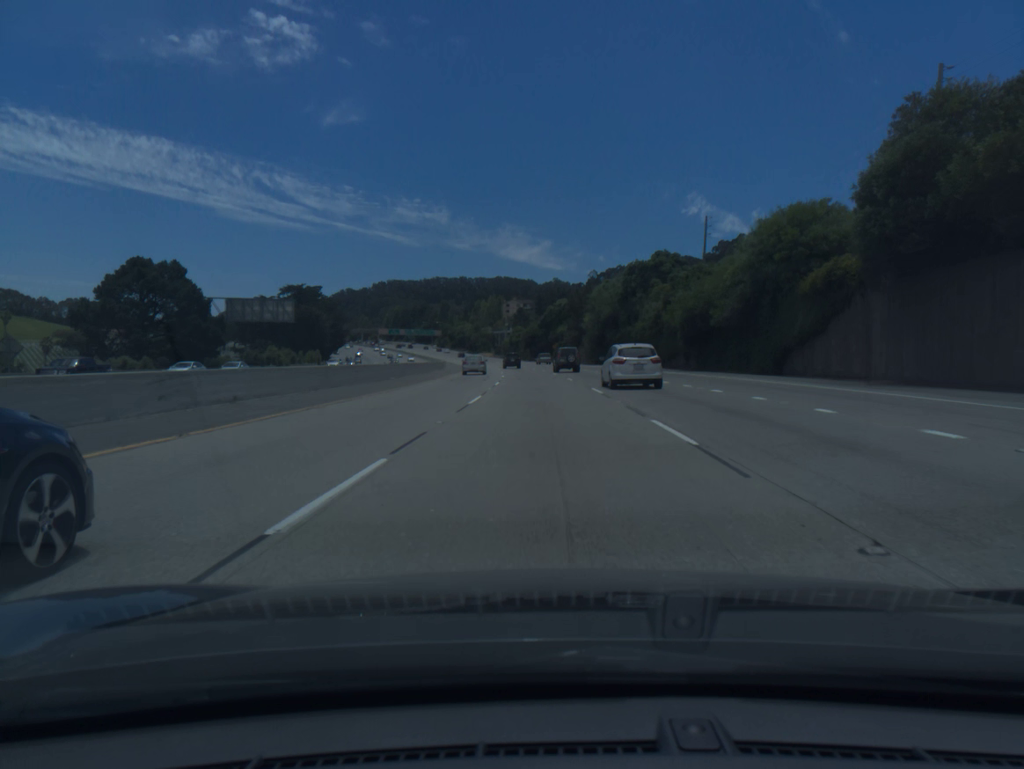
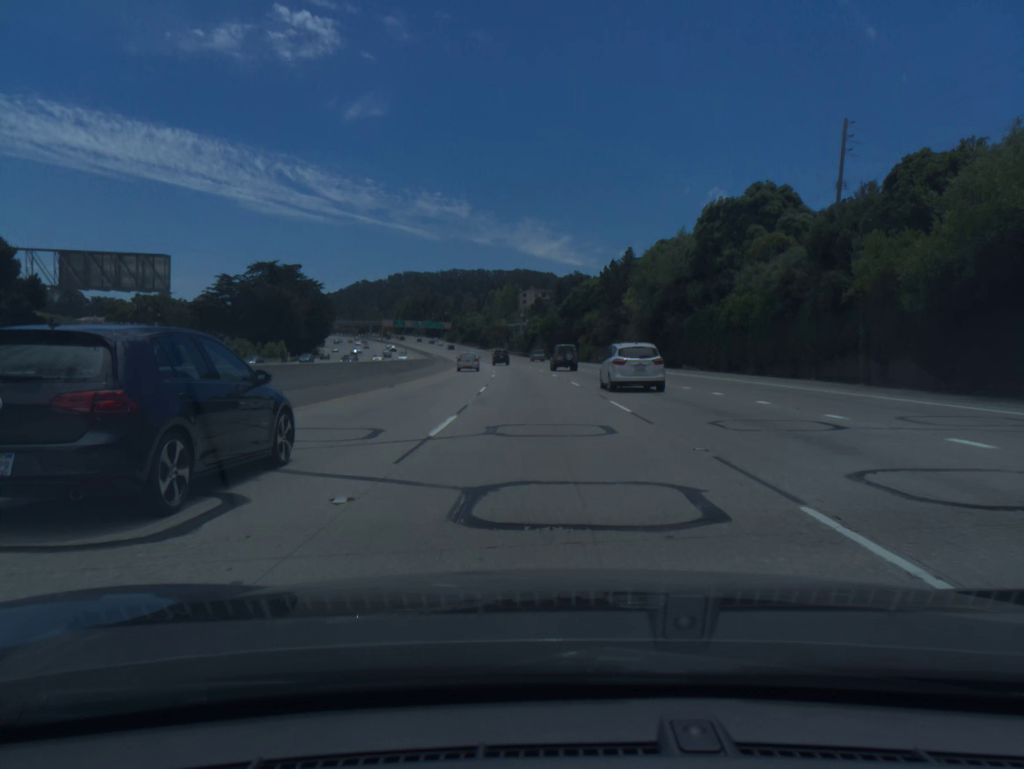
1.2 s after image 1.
(-0.4, +36.5) m; -1°
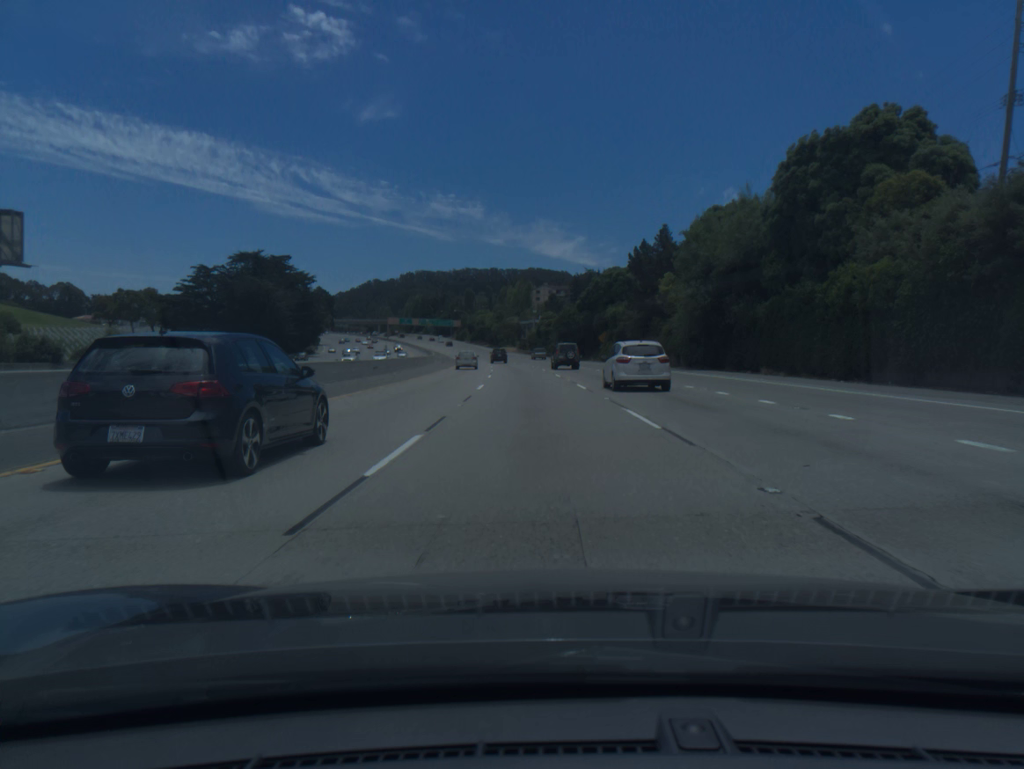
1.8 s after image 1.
(-0.2, +18.3) m; -1°
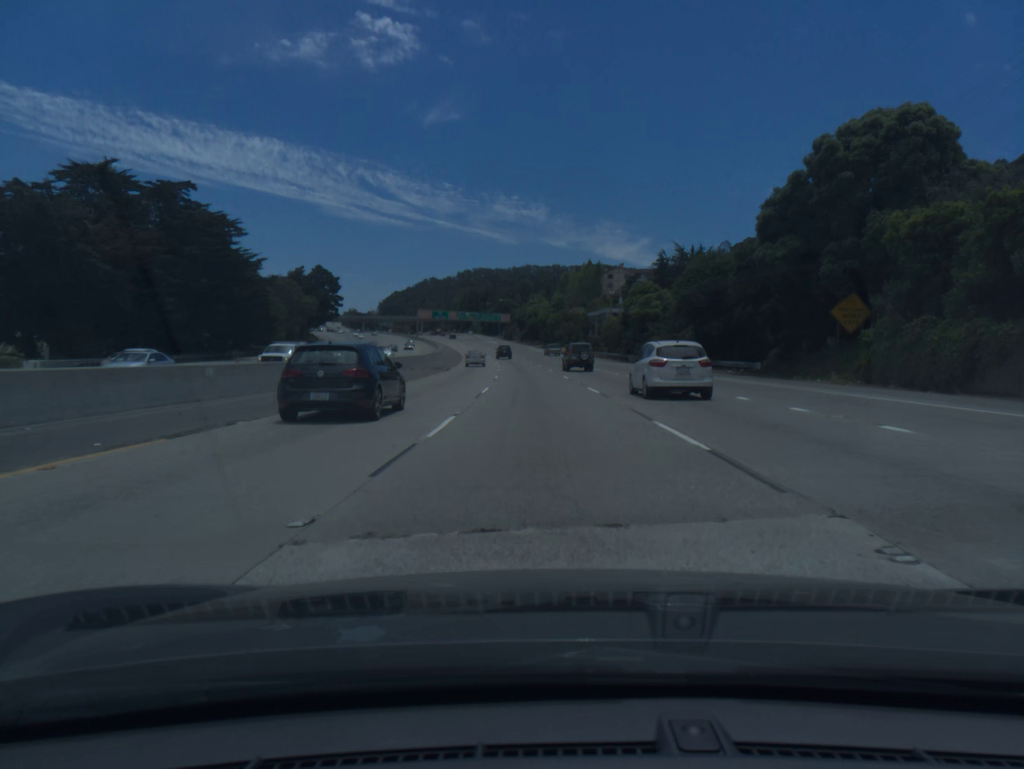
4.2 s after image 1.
(-2.9, +73.3) m; -4°
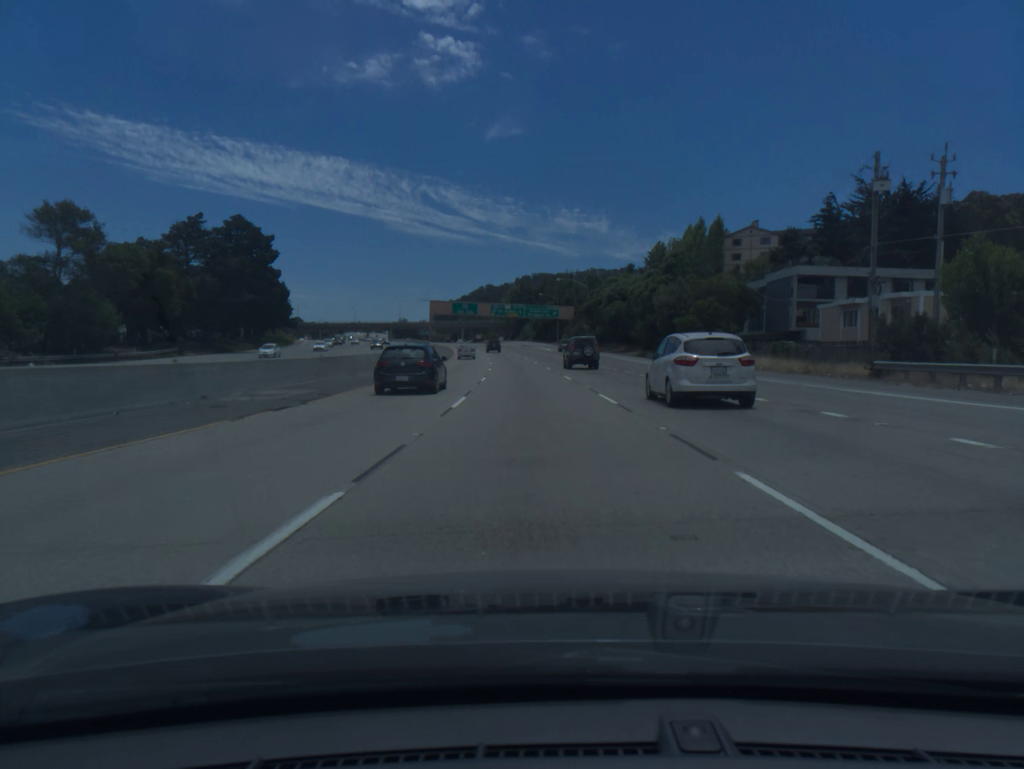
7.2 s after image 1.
(-3.8, +91.4) m; -5°
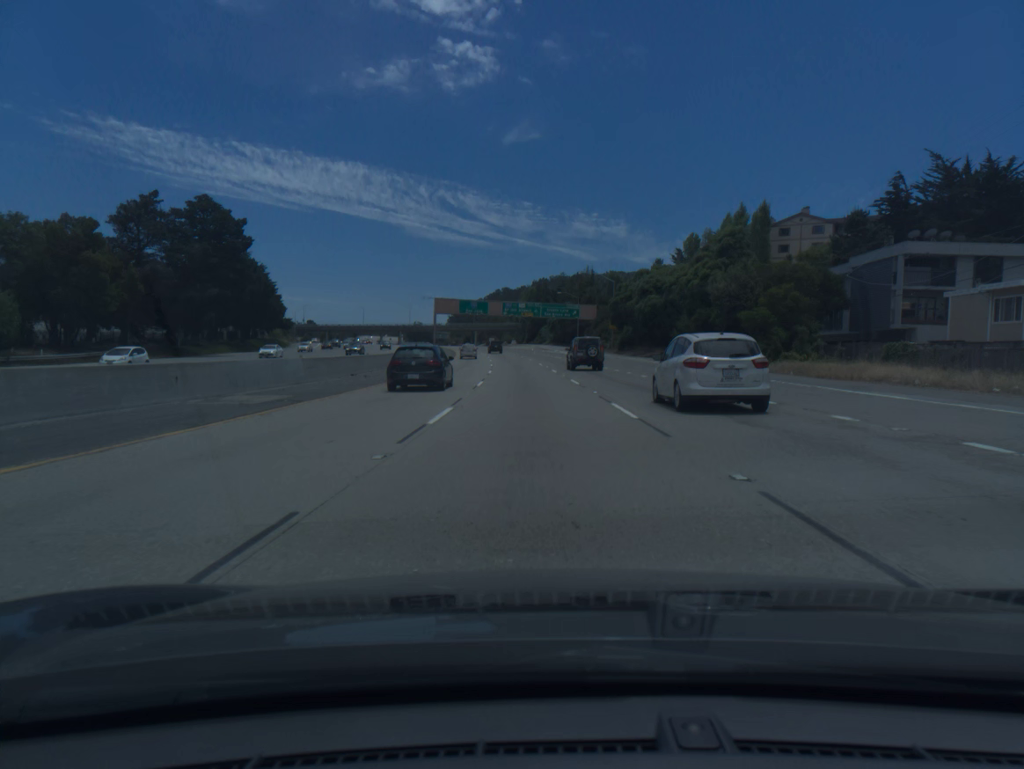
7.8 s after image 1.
(-0.2, +18.2) m; -1°
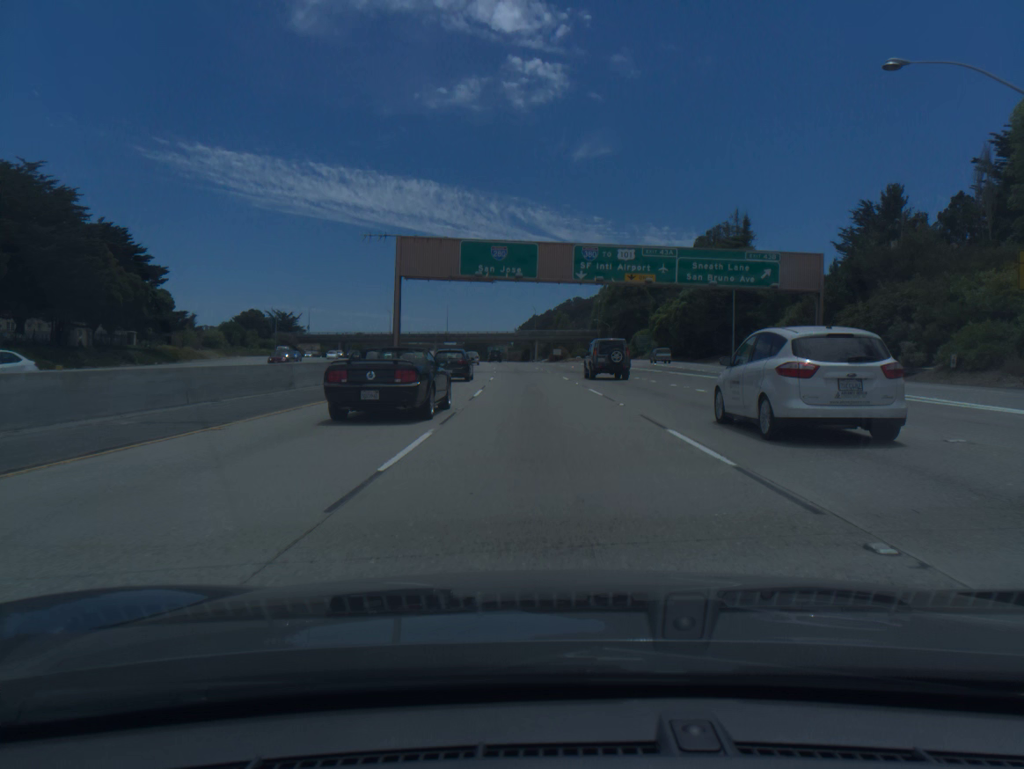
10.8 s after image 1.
(-4.4, +90.7) m; -5°
